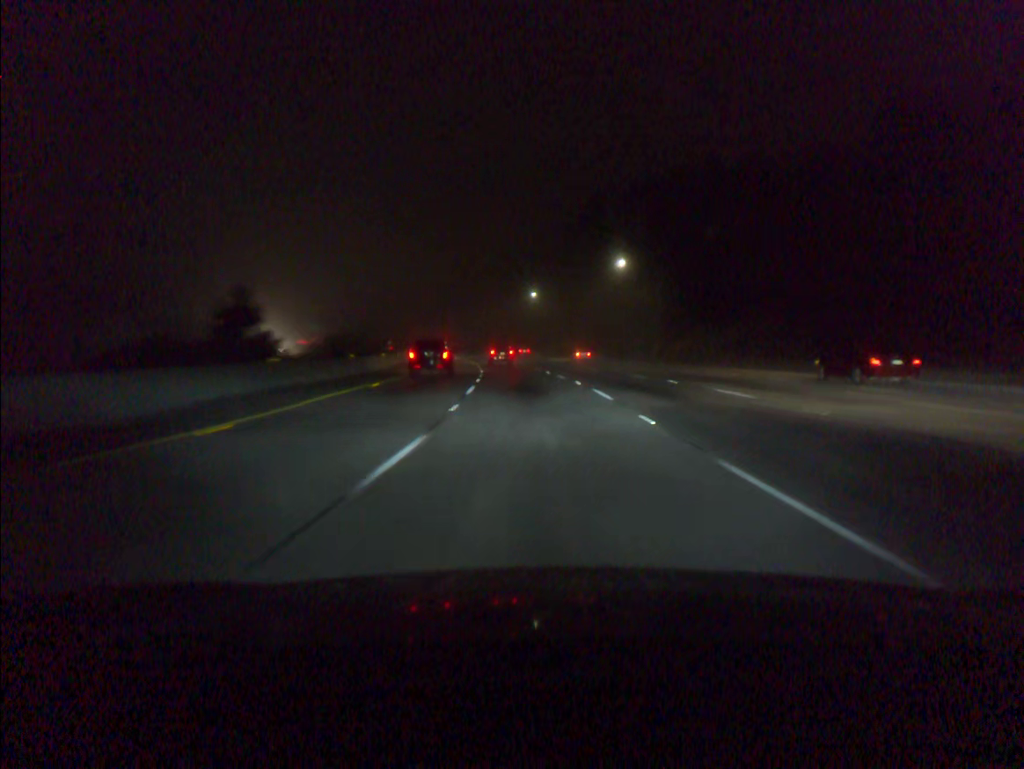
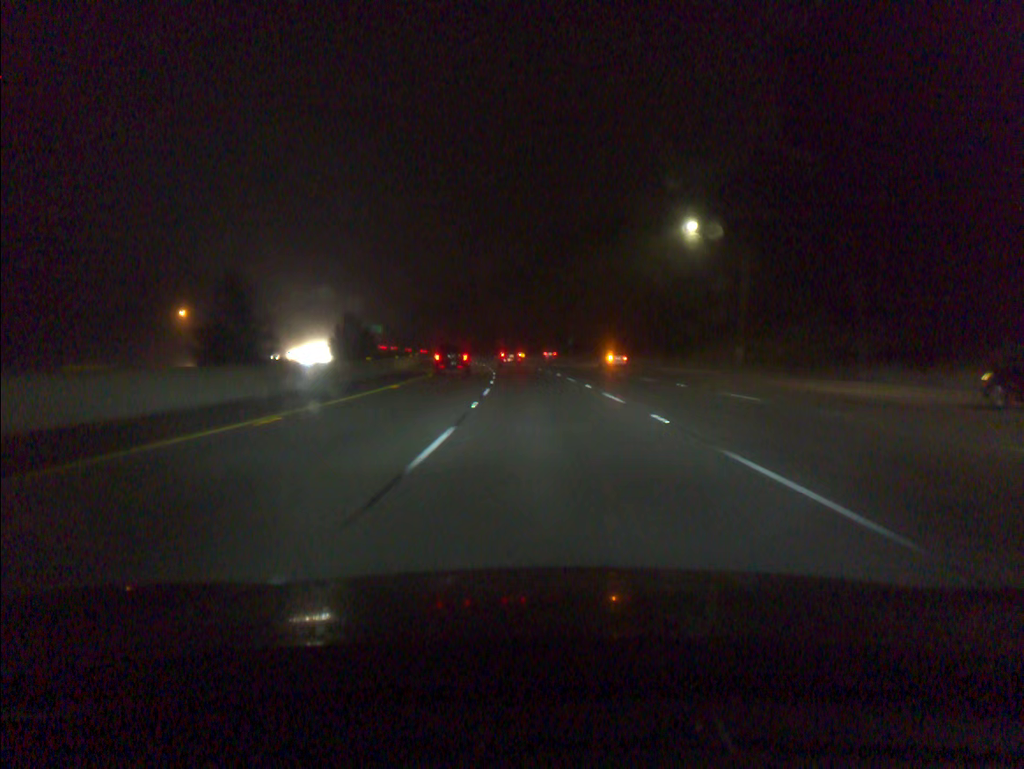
(-4.6, +71.6) m; -7°
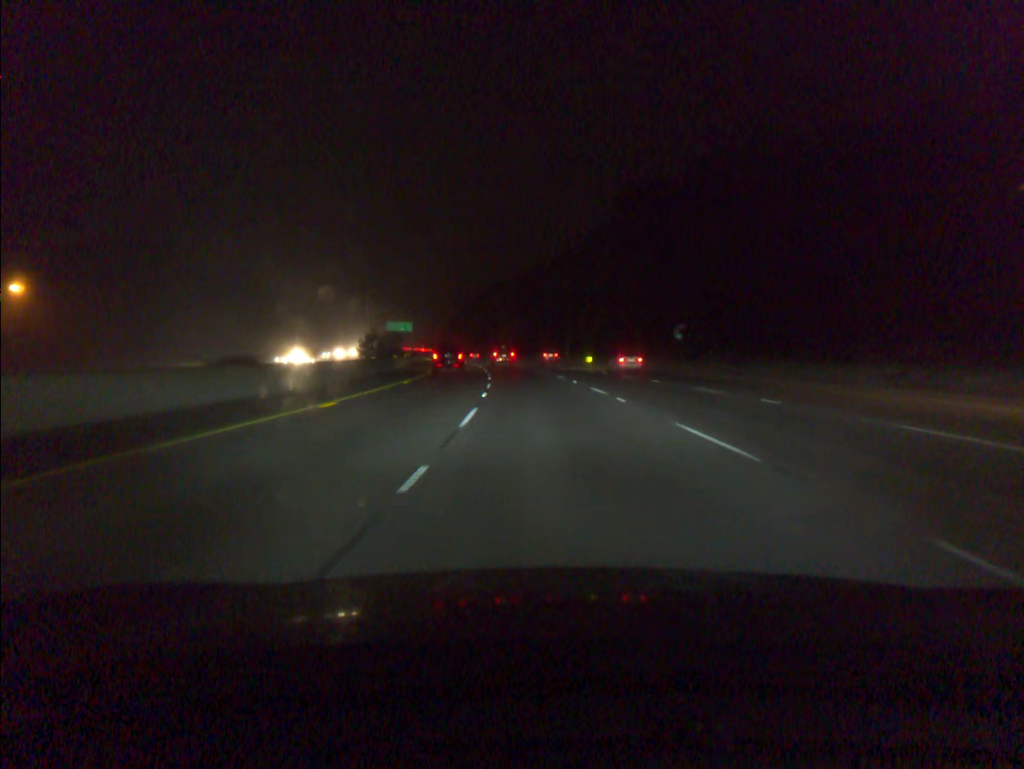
(-2.1, +54.1) m; -4°
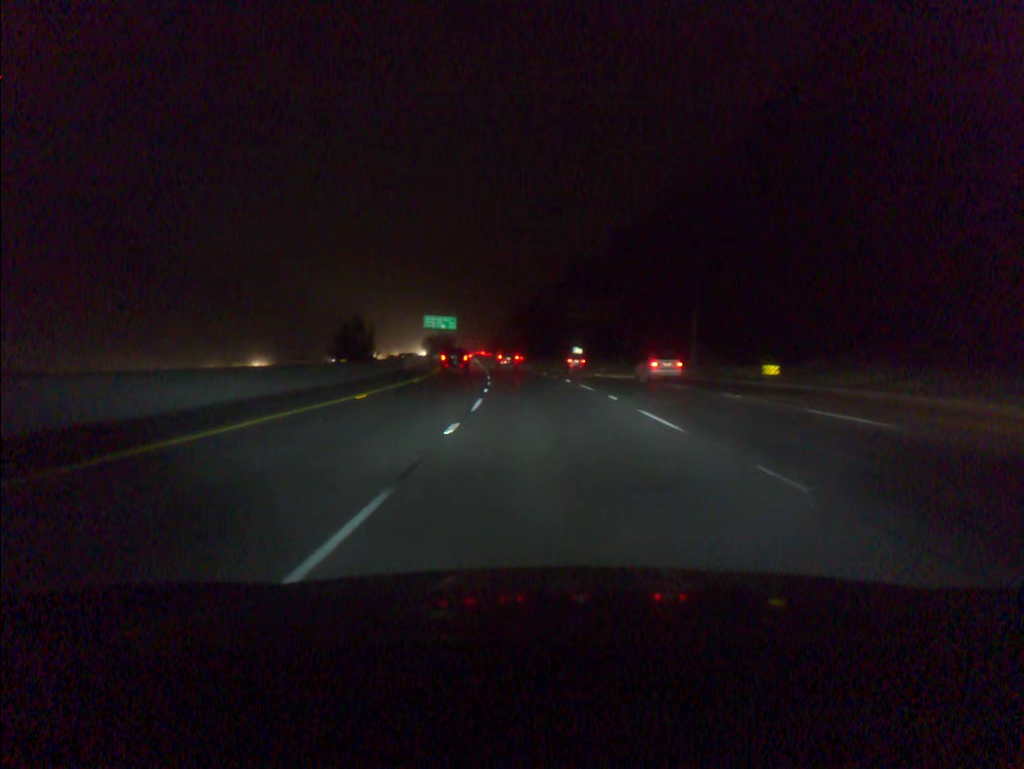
(-2.3, +54.5) m; -5°
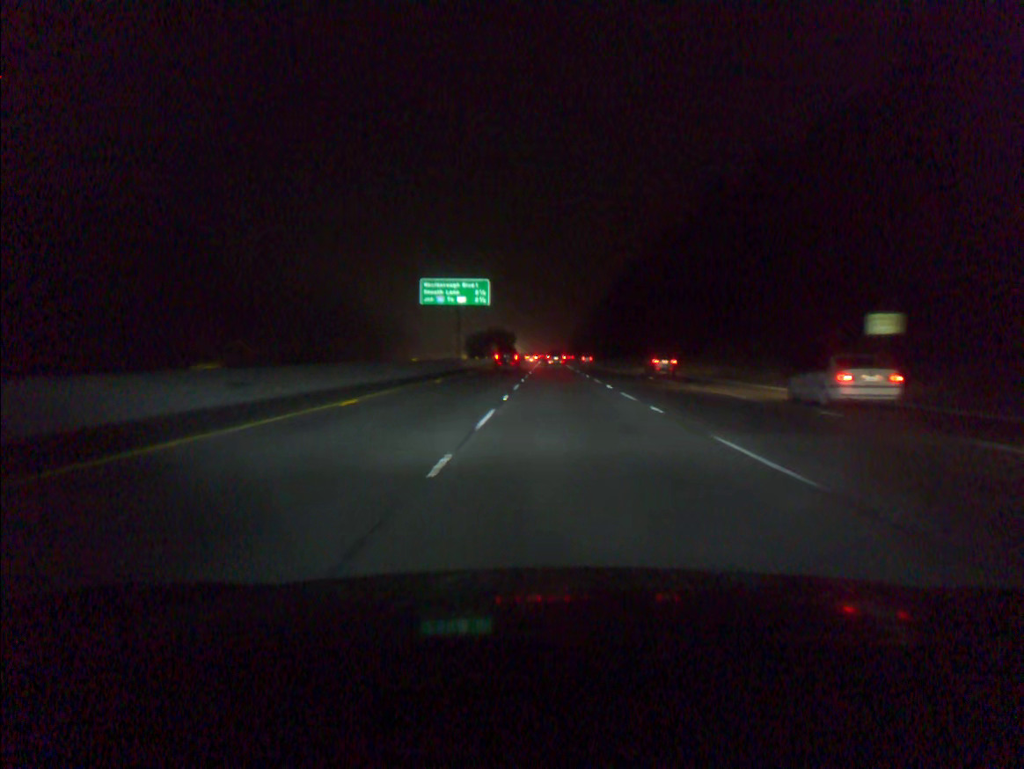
(-5.6, +91.8) m; -6°
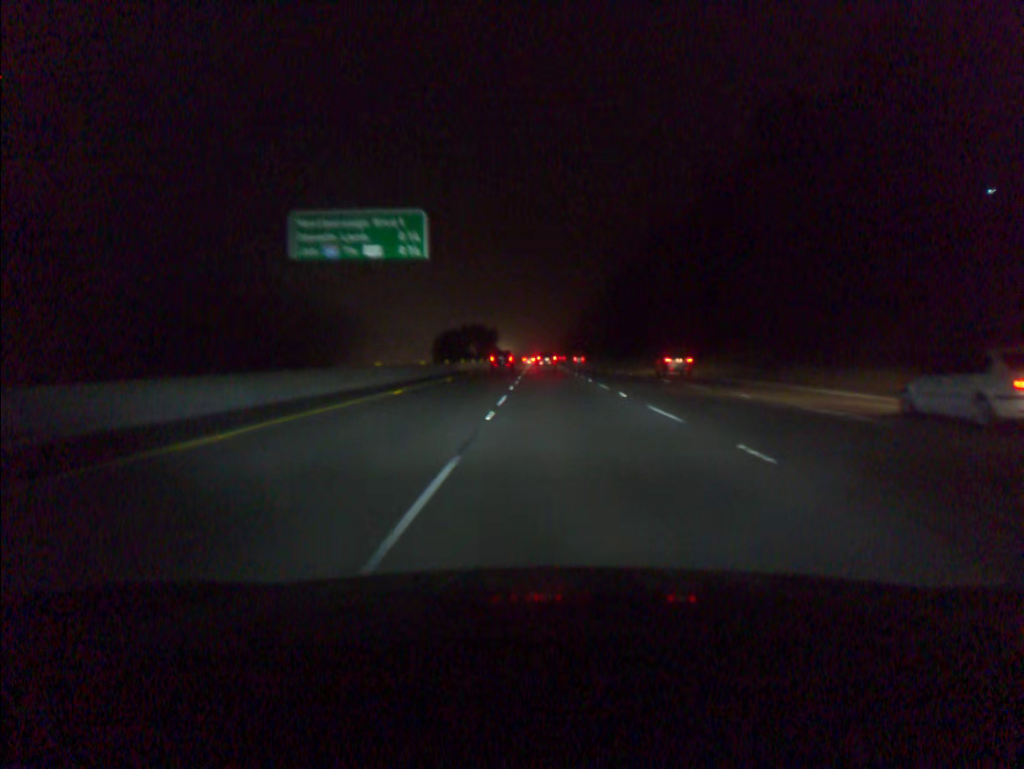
(+0.1, +37.3) m; +1°
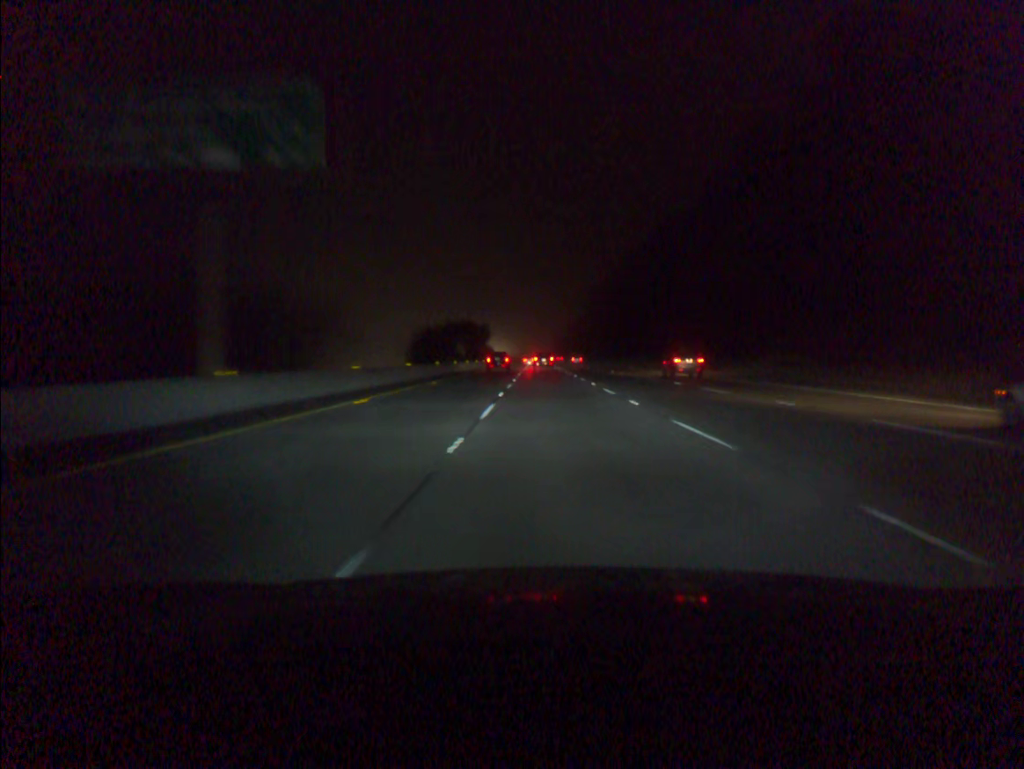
(0.0, +18.8) m; 0°
